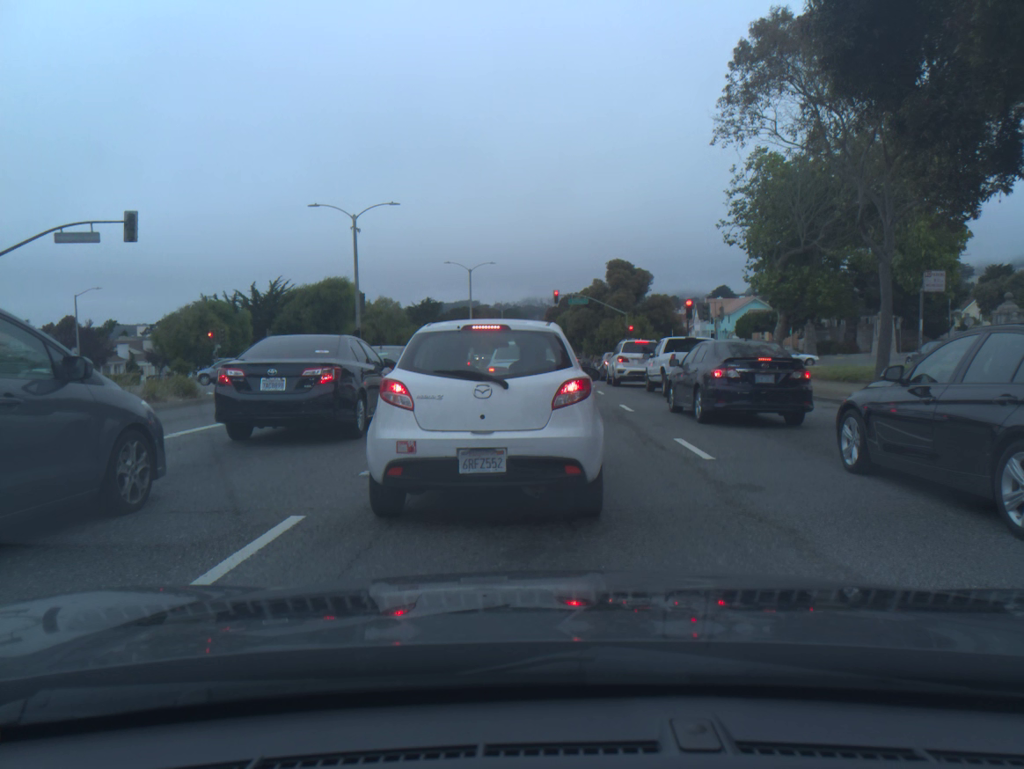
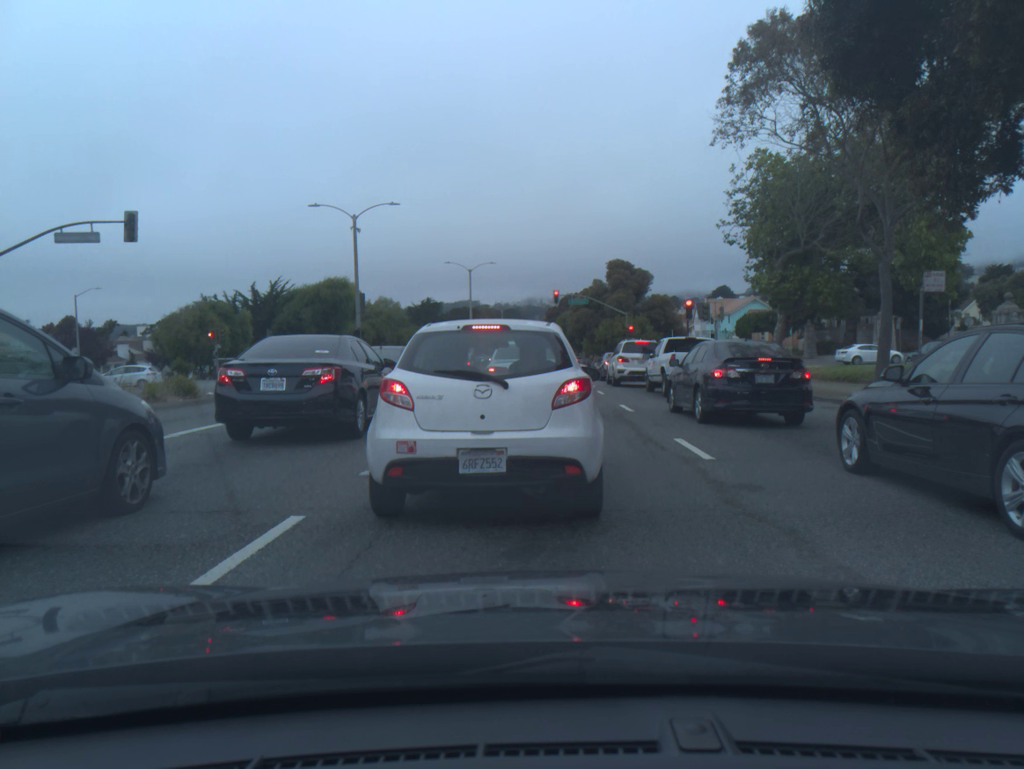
(0.0, 0.0) m; 0°
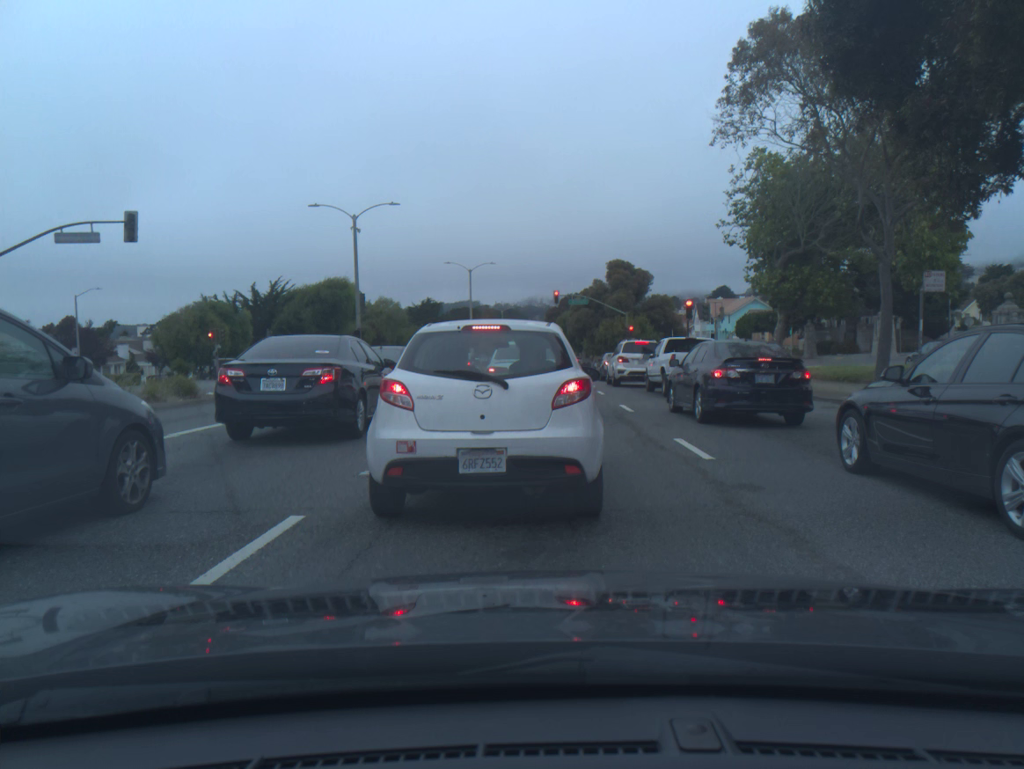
(0.0, 0.0) m; 0°
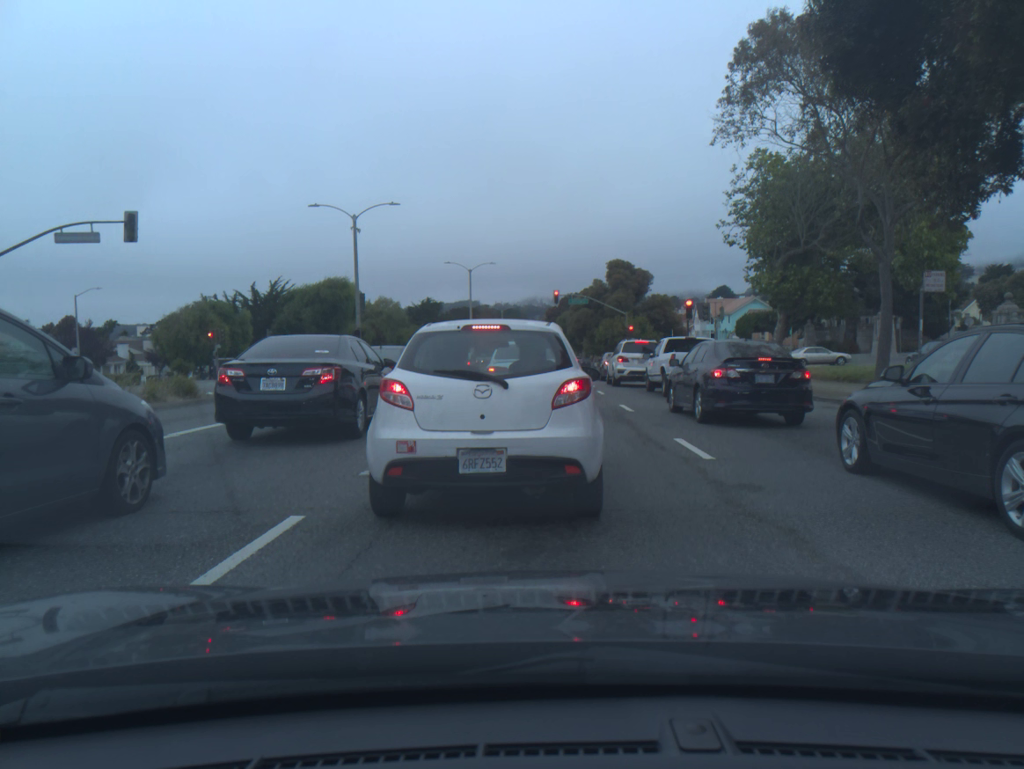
(0.0, 0.0) m; 0°
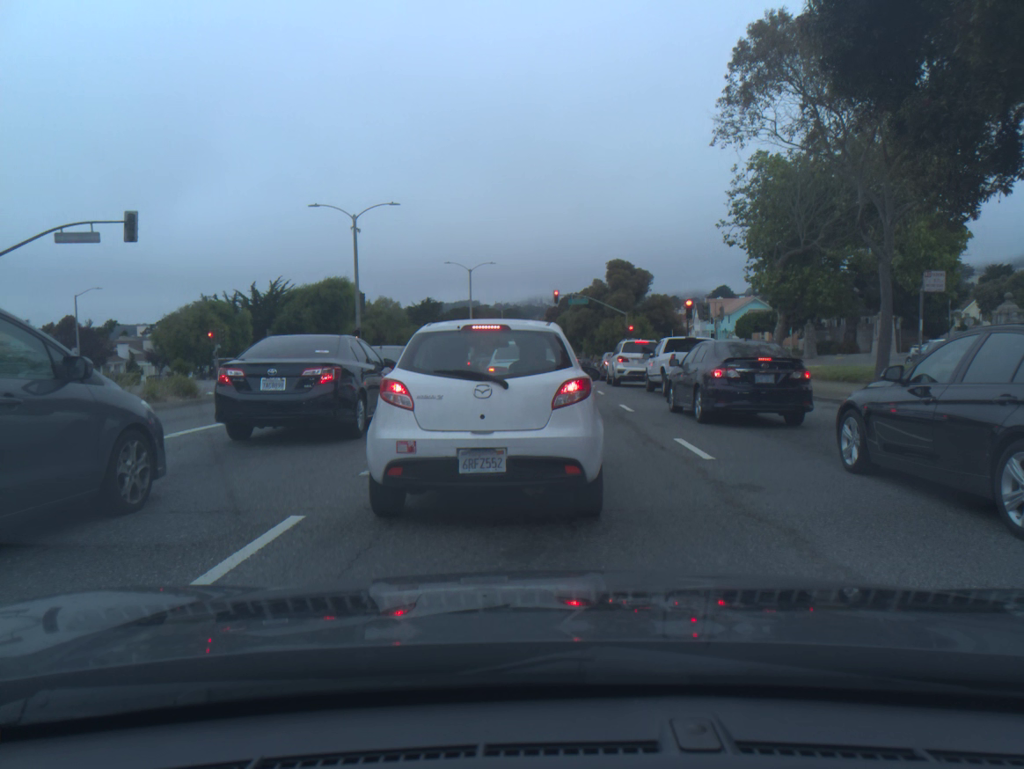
(0.0, 0.0) m; 0°
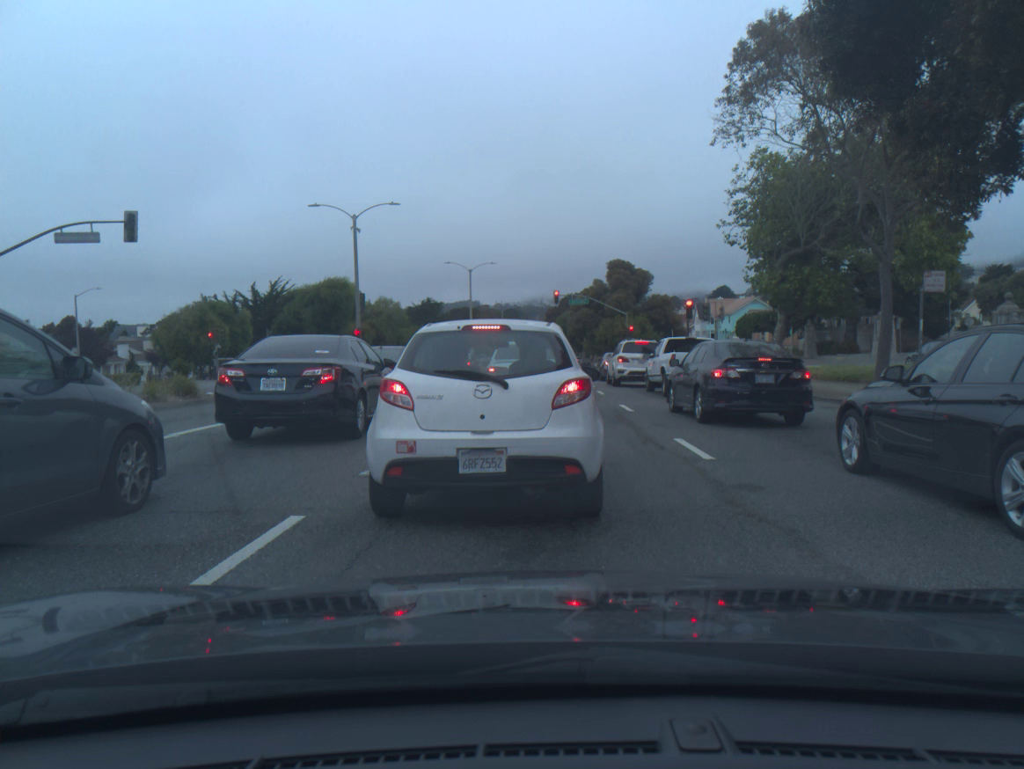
(0.0, 0.0) m; 0°
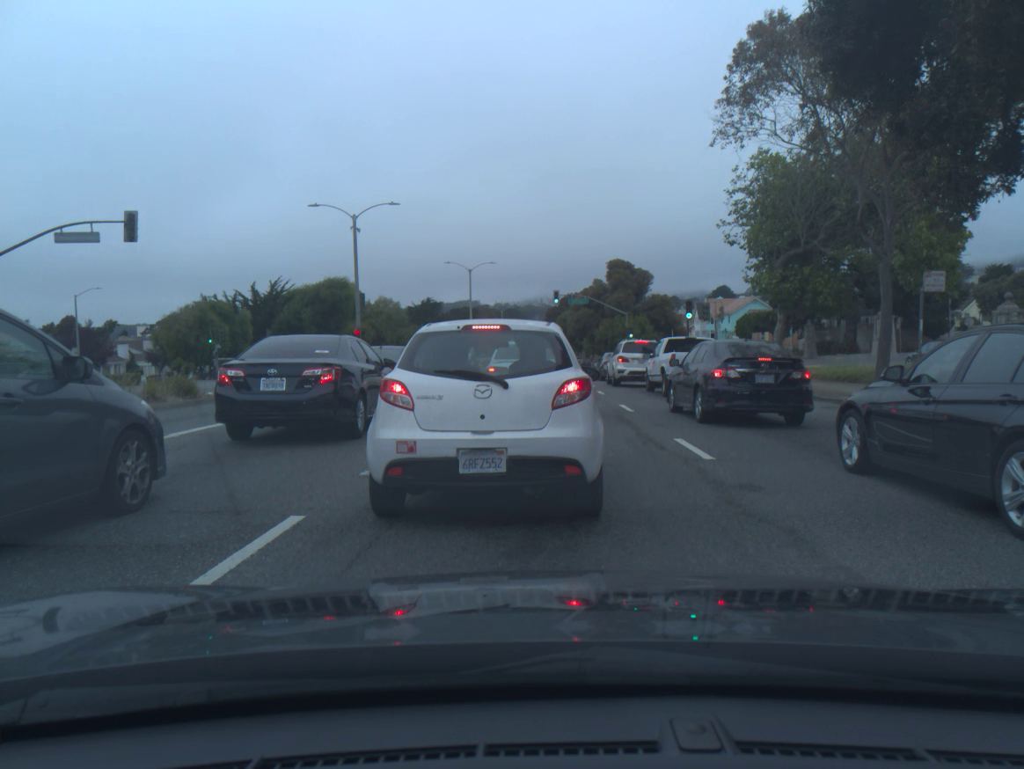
(0.0, 0.0) m; 0°
